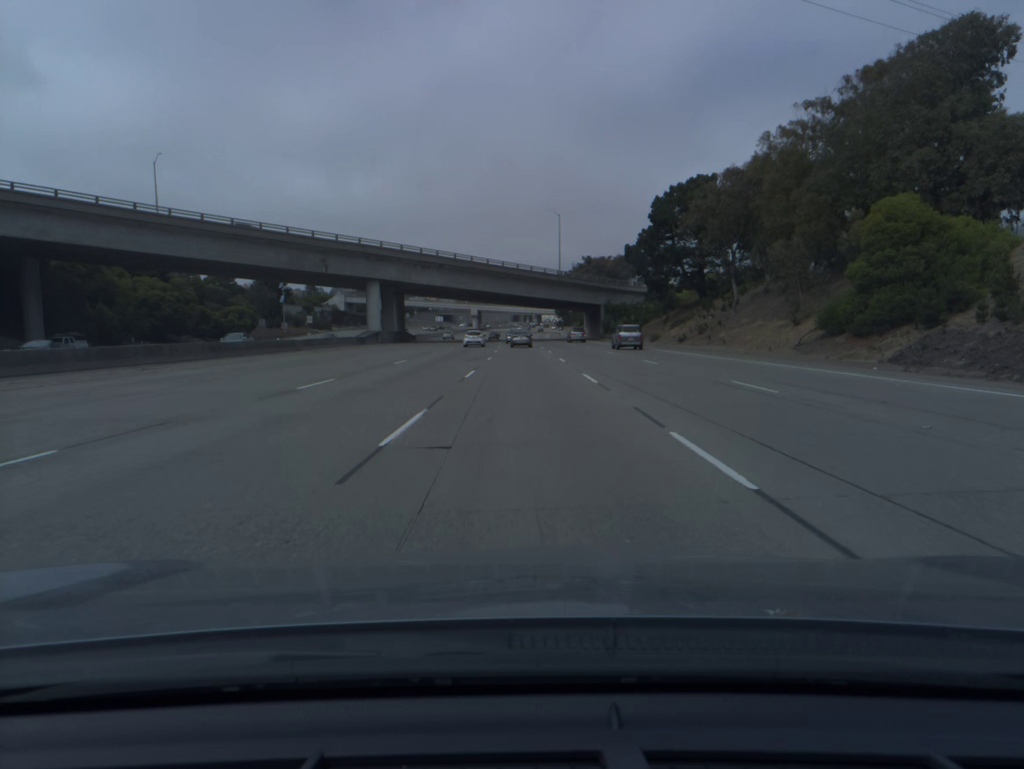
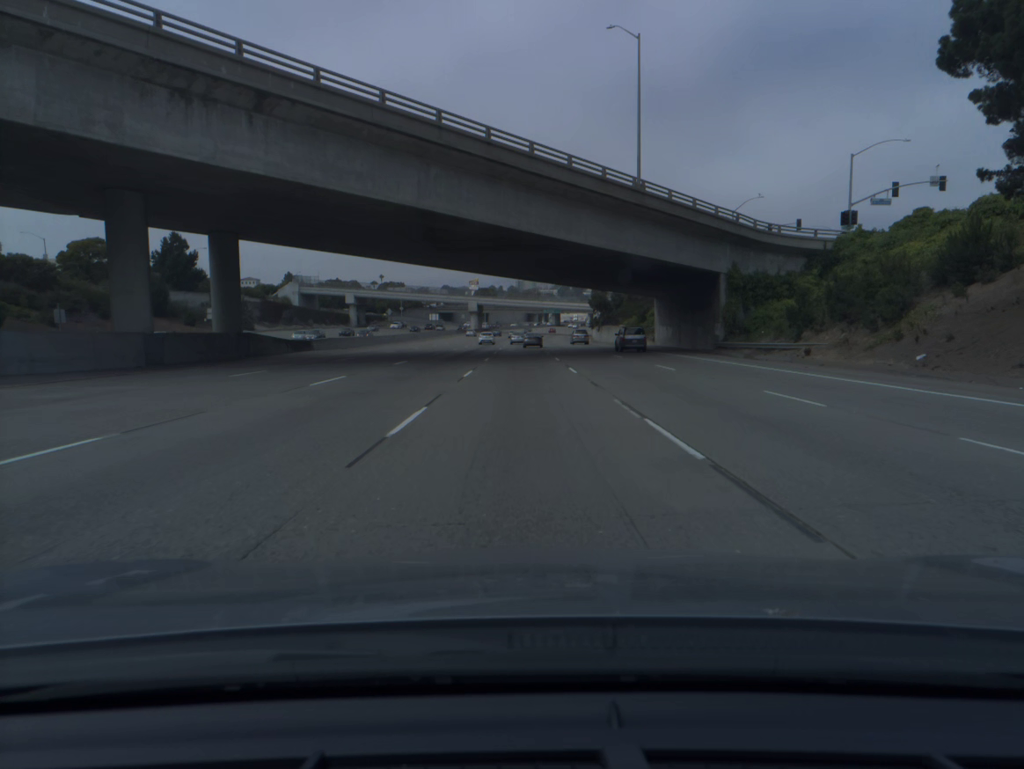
(-0.5, +70.1) m; -1°
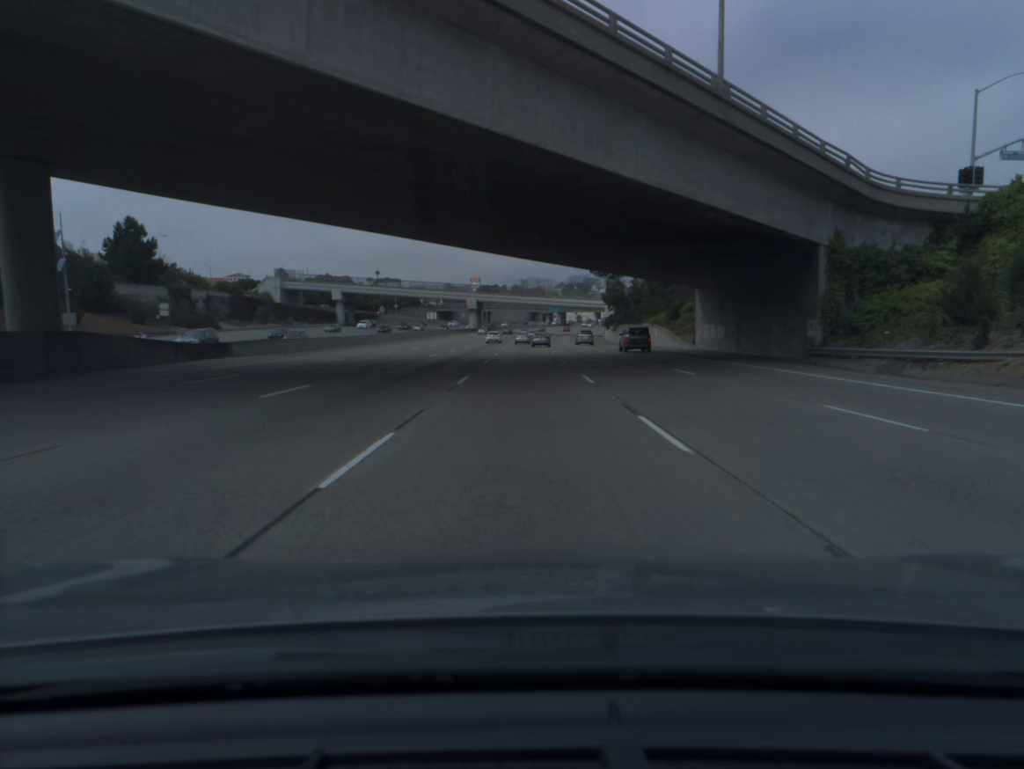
(-0.1, +17.8) m; 0°
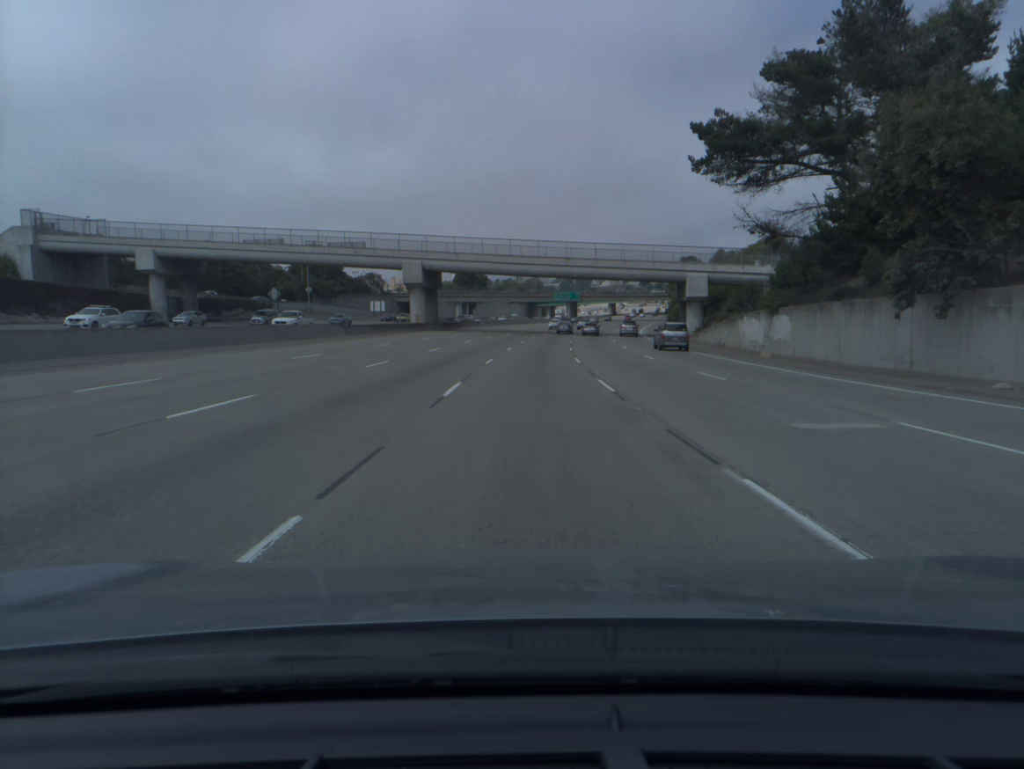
(-0.2, +90.2) m; 0°
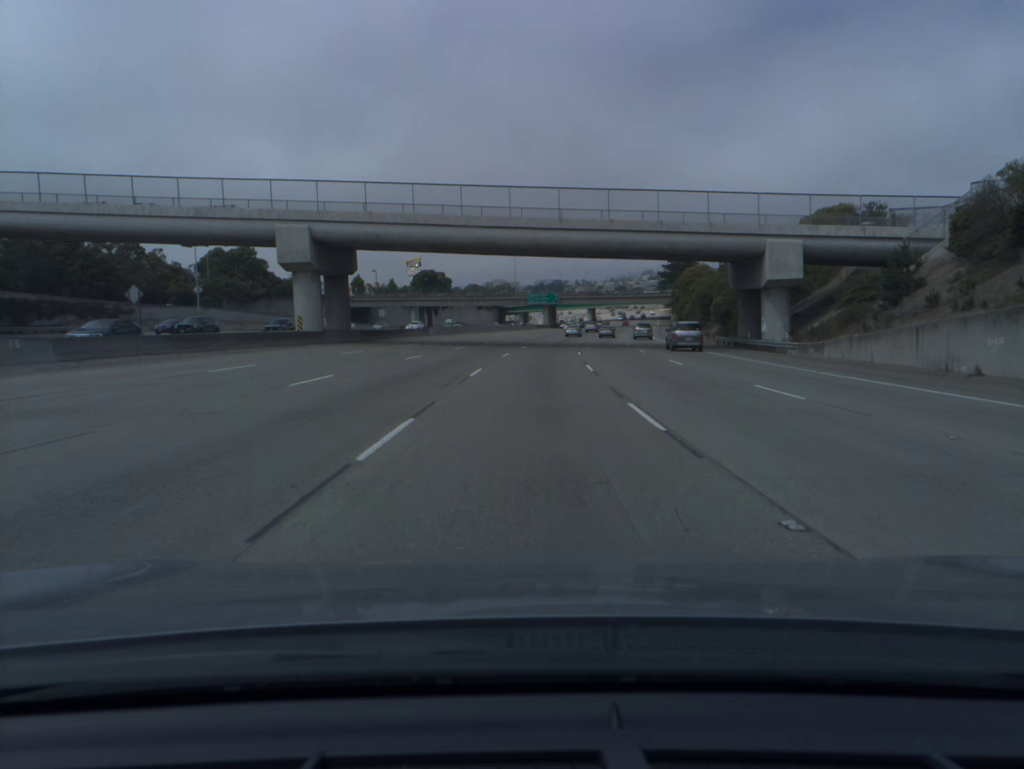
(+0.5, +36.2) m; +2°
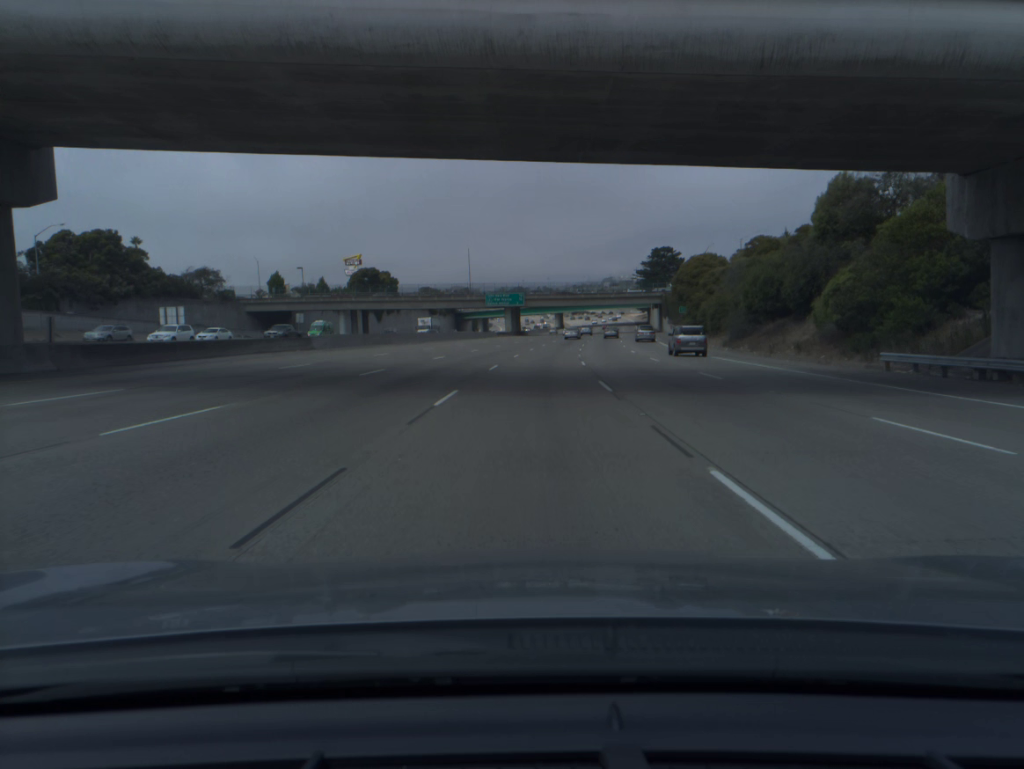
(+0.9, +36.3) m; +3°
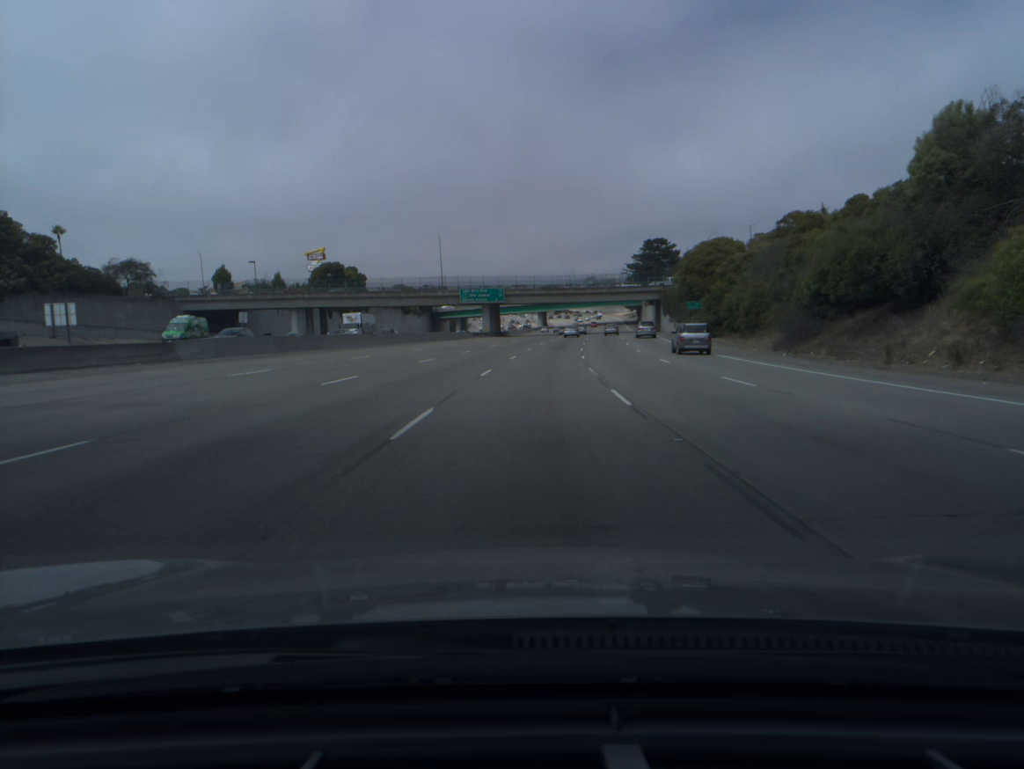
(+0.2, +18.4) m; +1°
